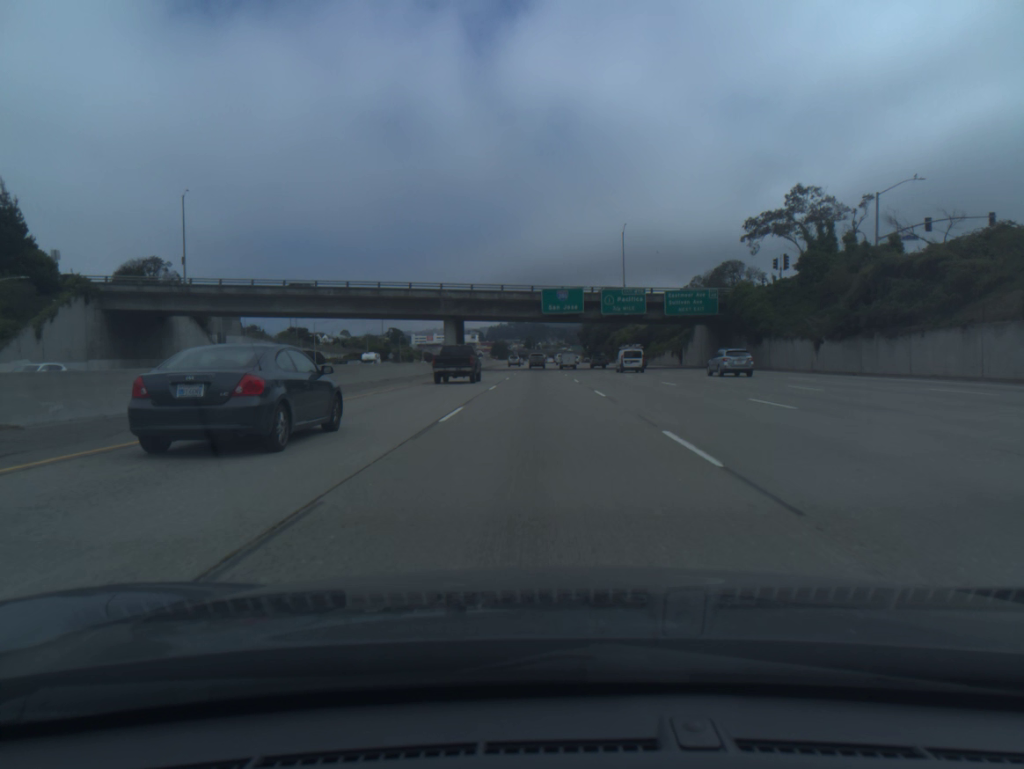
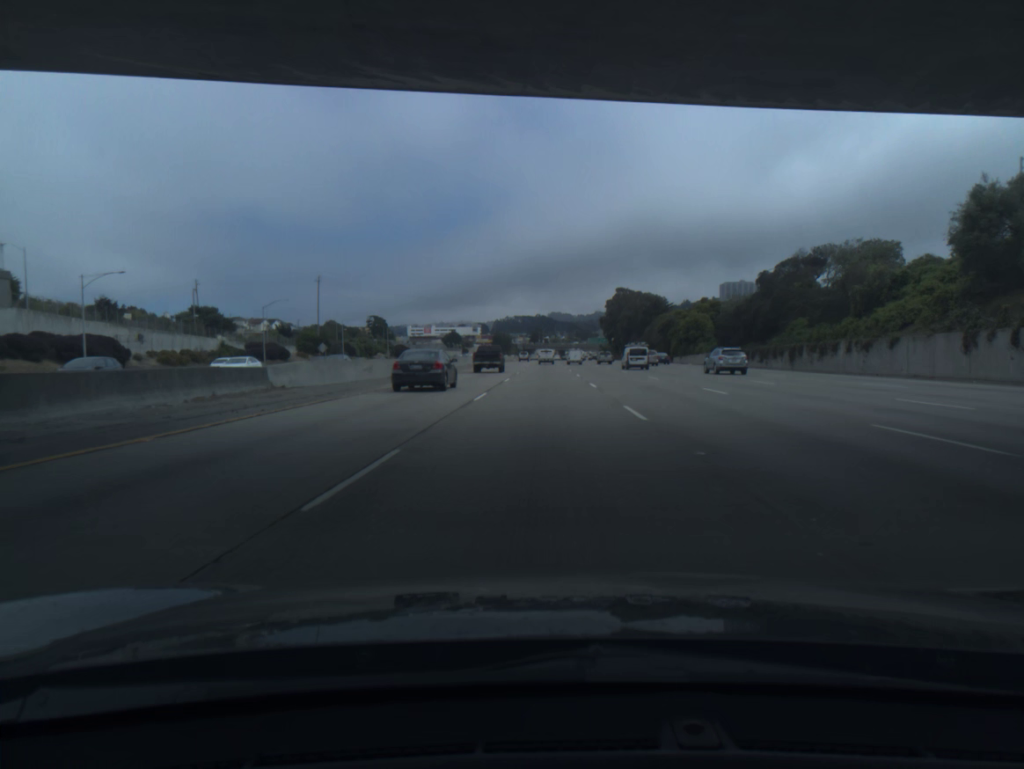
(-0.2, +81.7) m; -1°
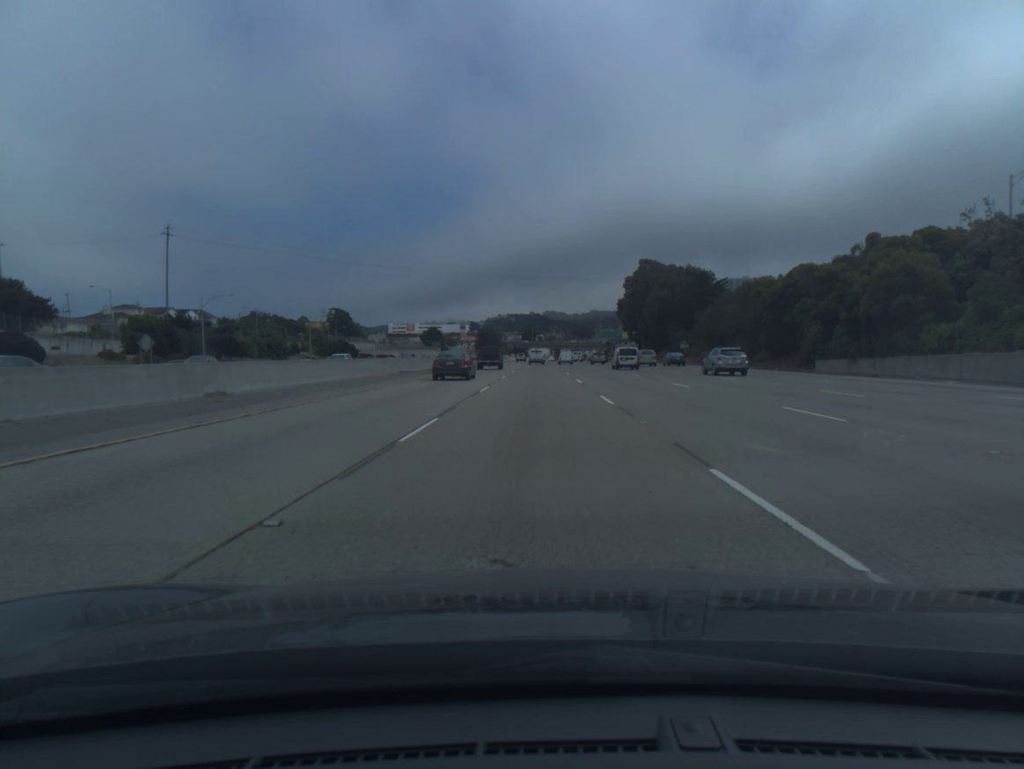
(+0.4, +68.3) m; 0°
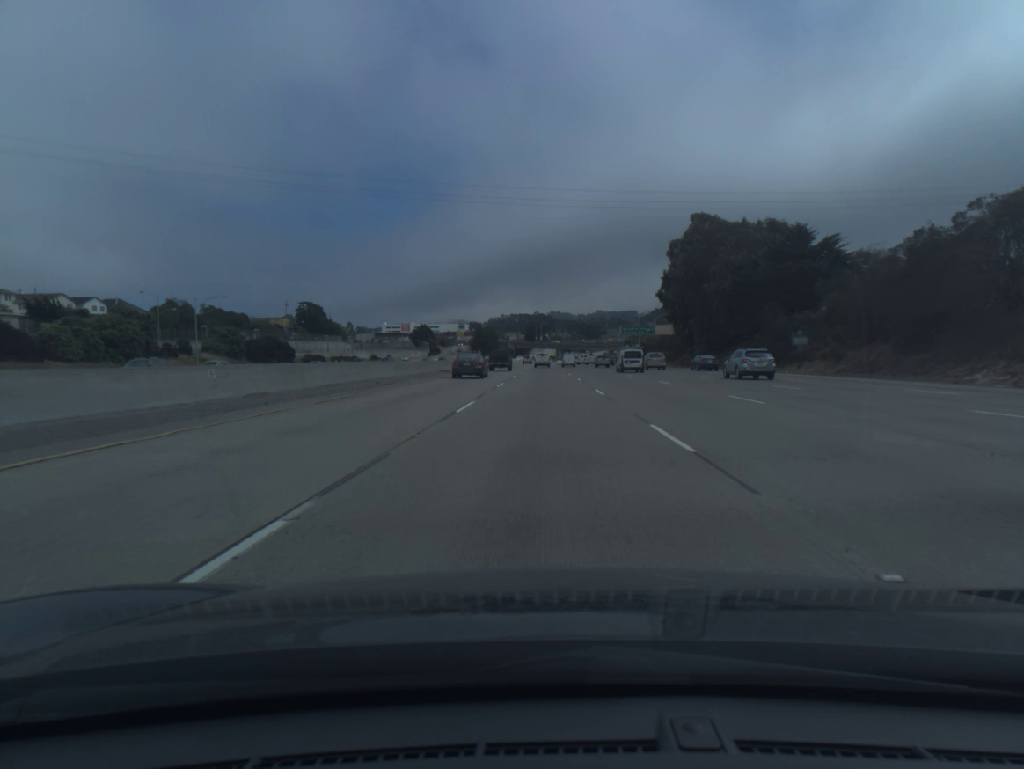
(-0.2, +52.7) m; 0°
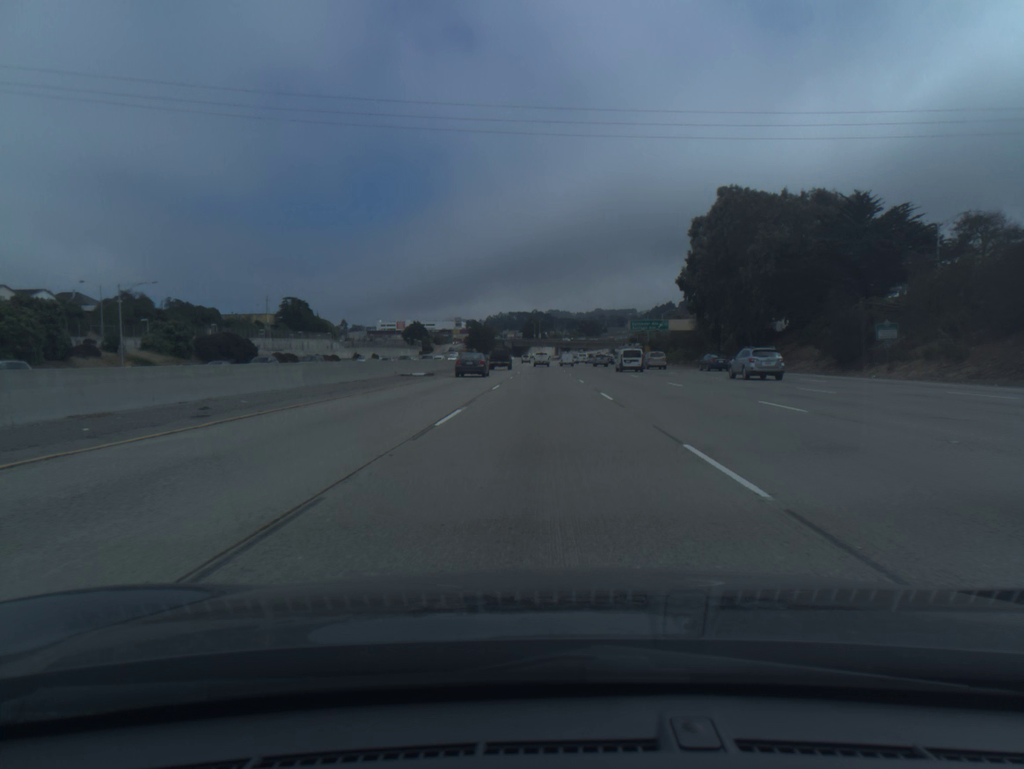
(0.0, +17.8) m; 0°
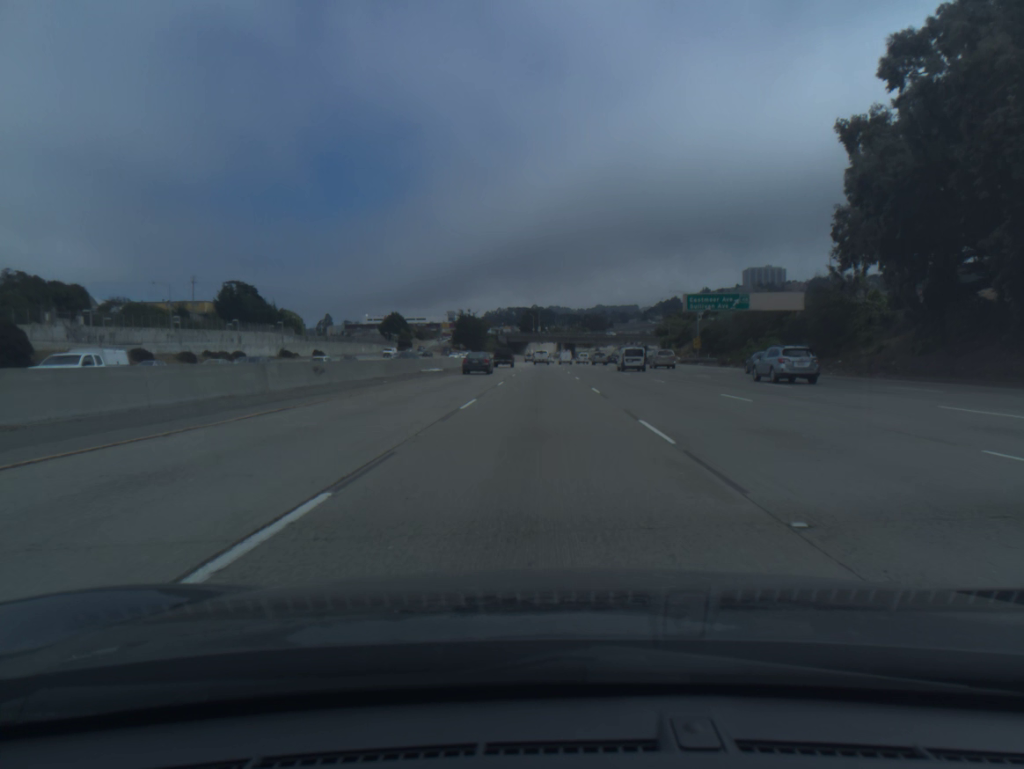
(+0.1, +54.4) m; 0°
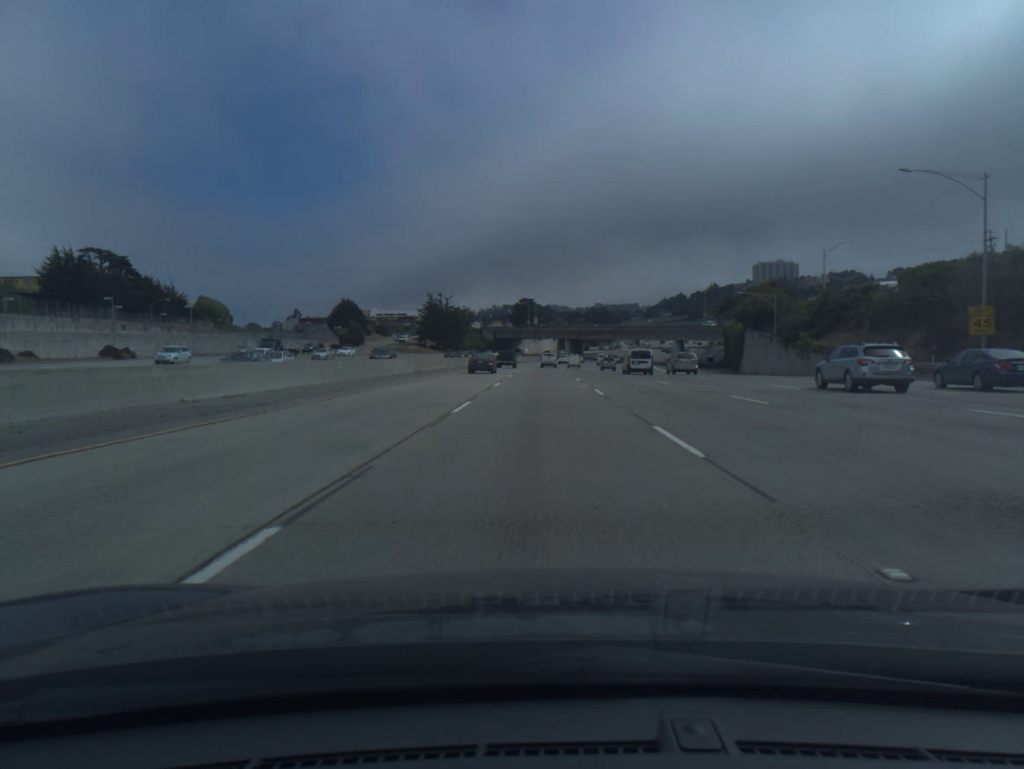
(+0.1, +74.6) m; 0°
